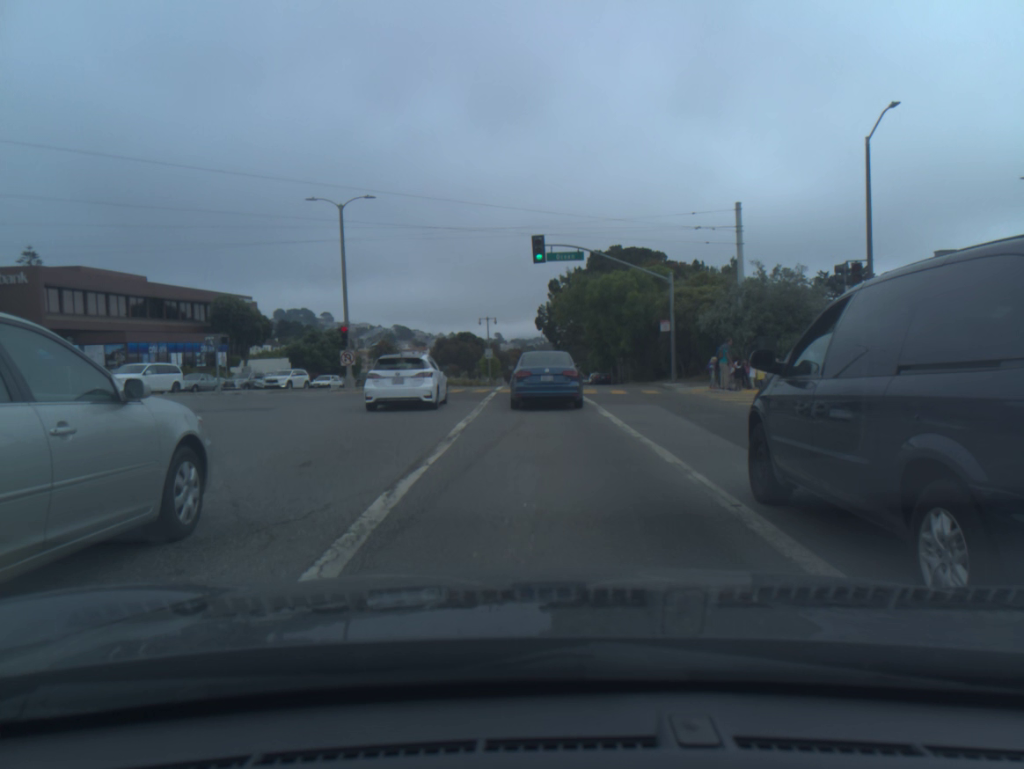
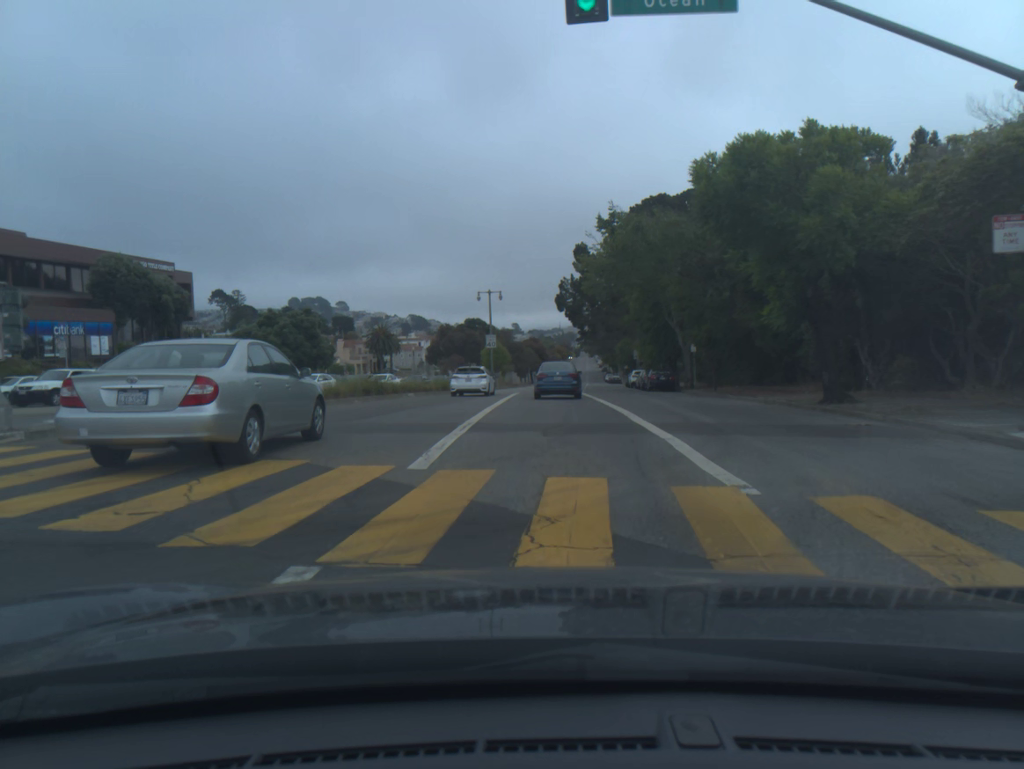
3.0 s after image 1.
(-0.1, +26.5) m; -1°
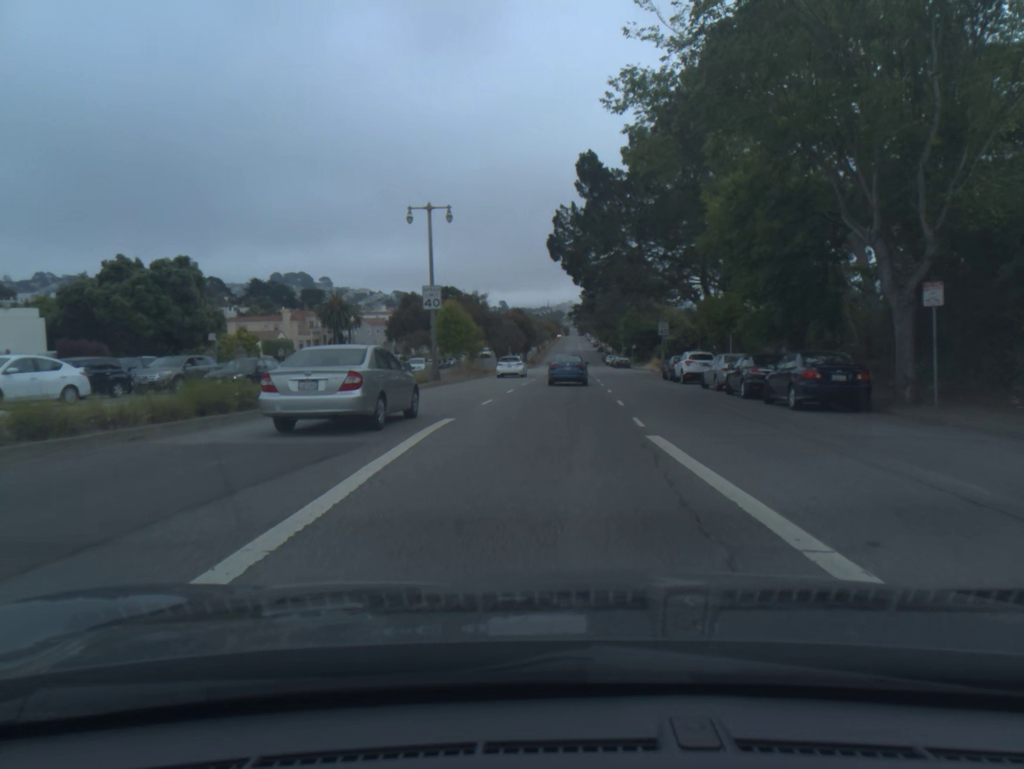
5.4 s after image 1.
(+0.3, +30.2) m; +1°
